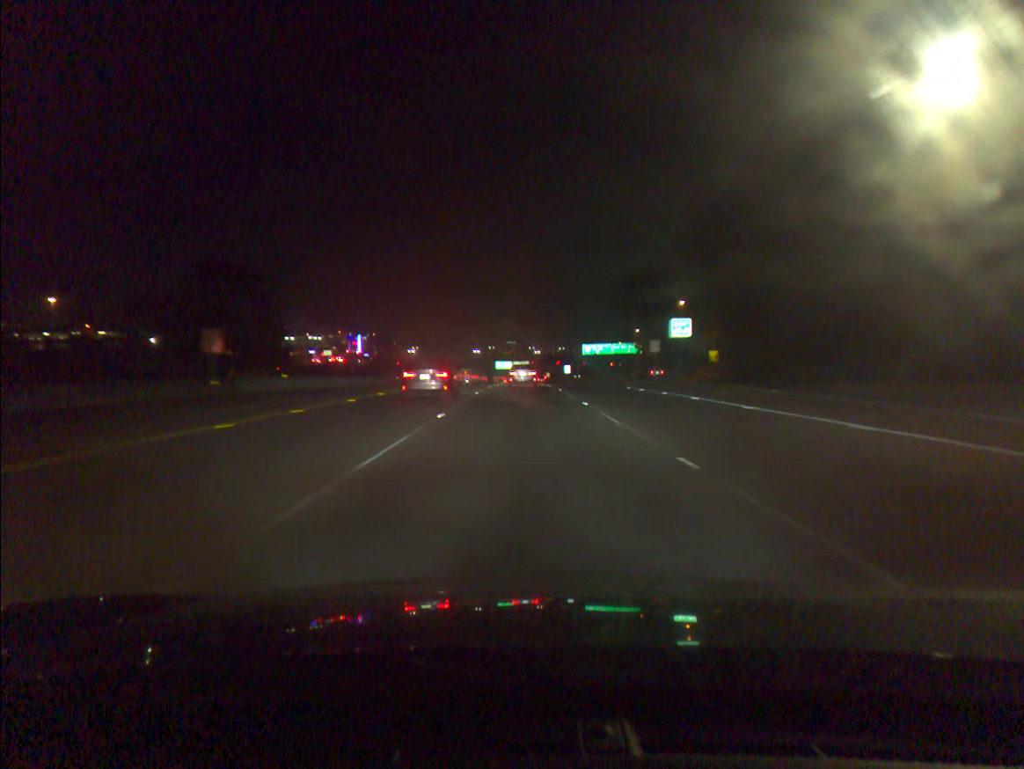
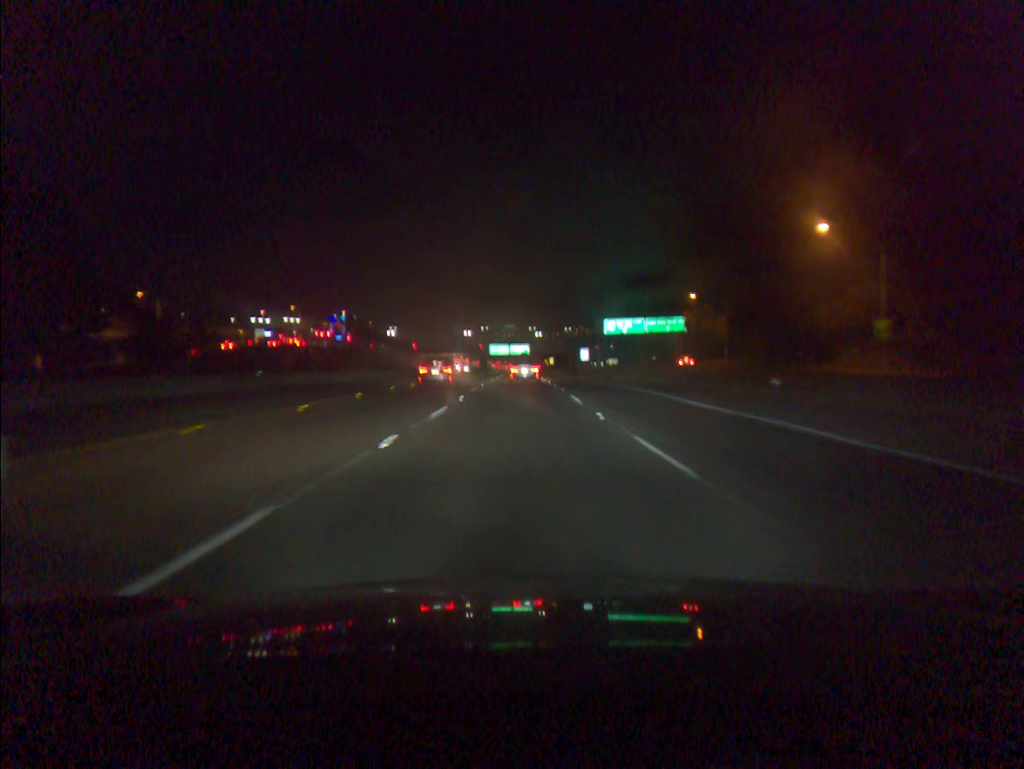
(+0.3, +50.7) m; 0°
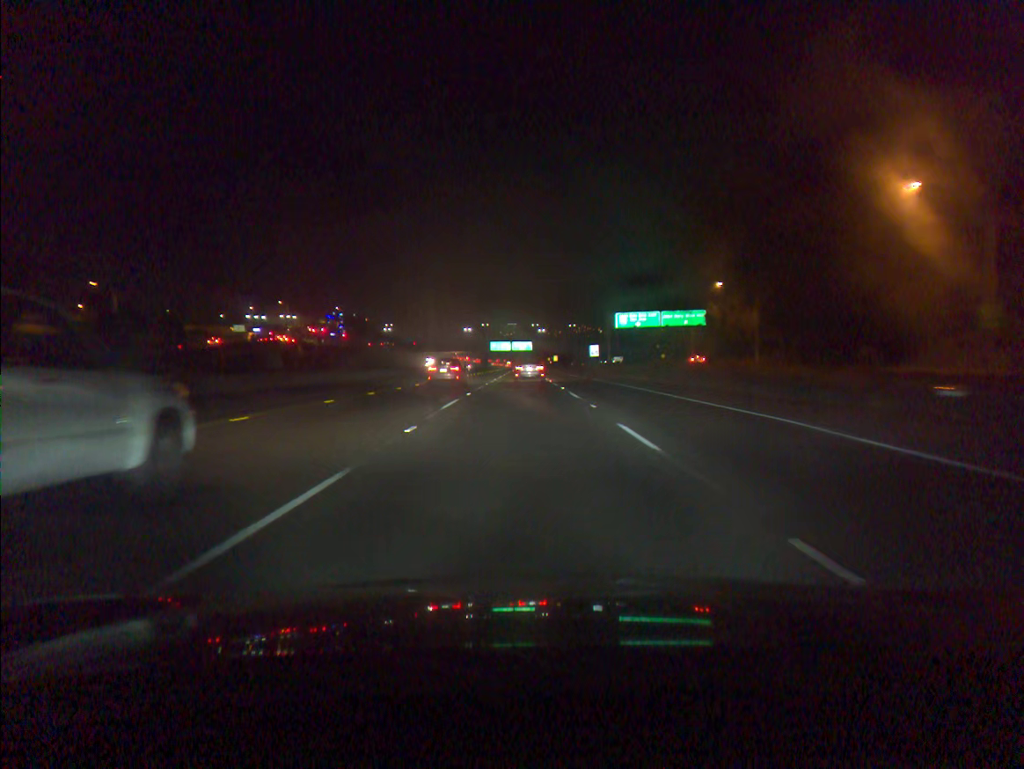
(0.0, +12.5) m; 0°
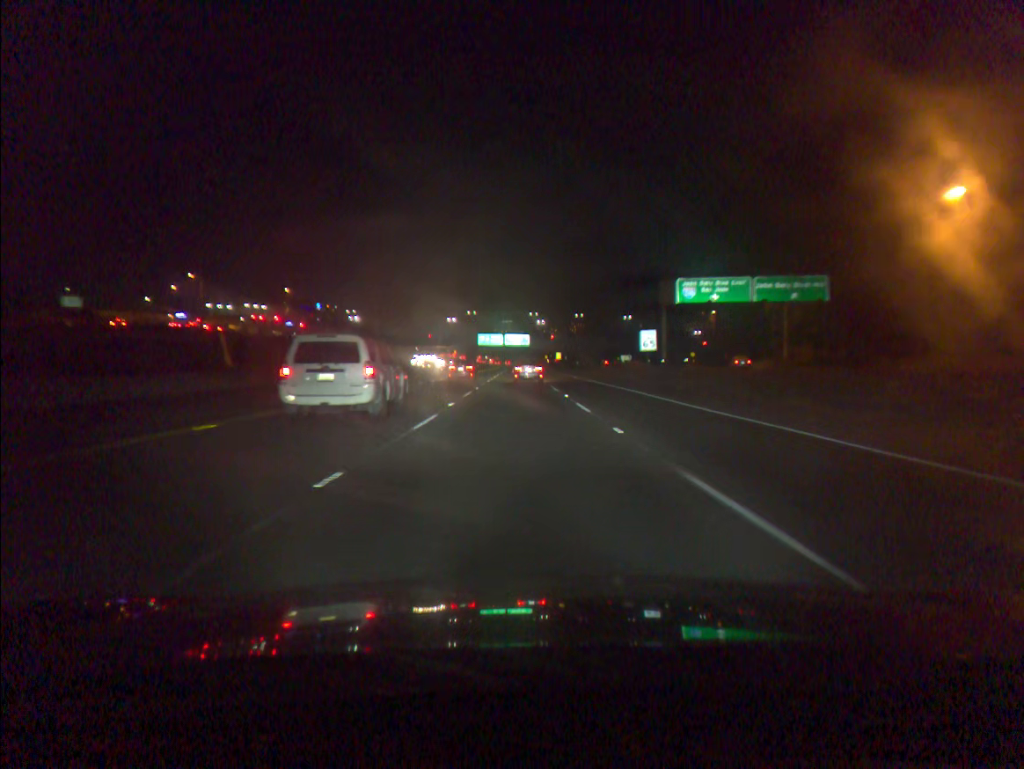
(0.0, +49.9) m; 0°
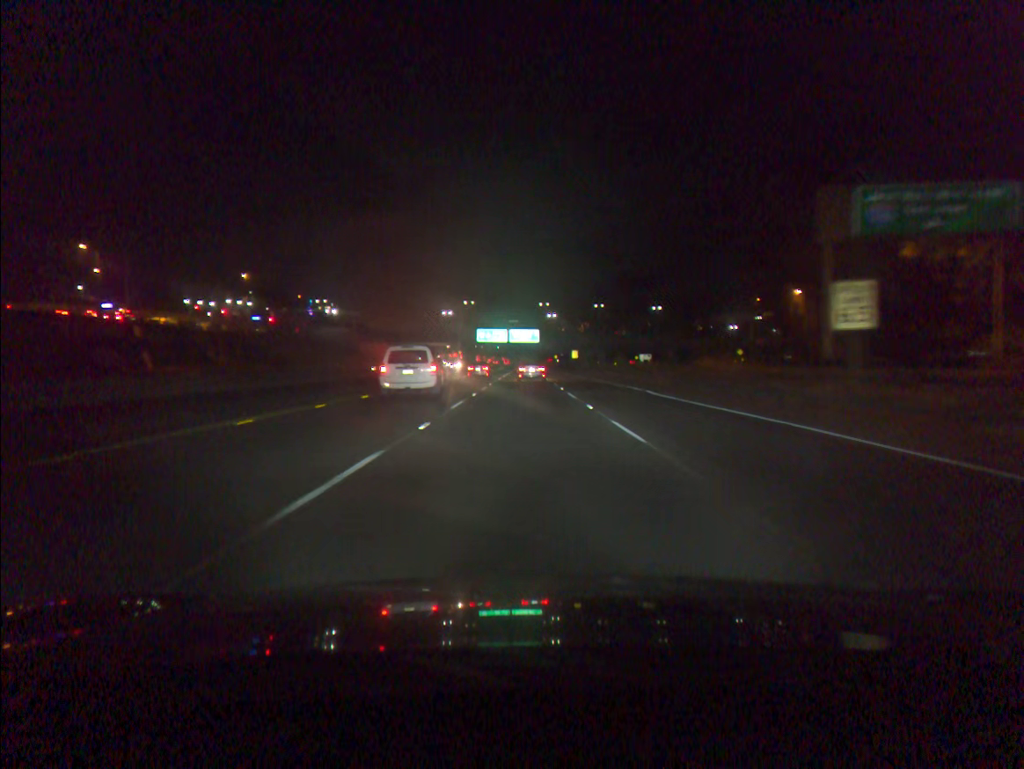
(-0.2, +37.5) m; 0°
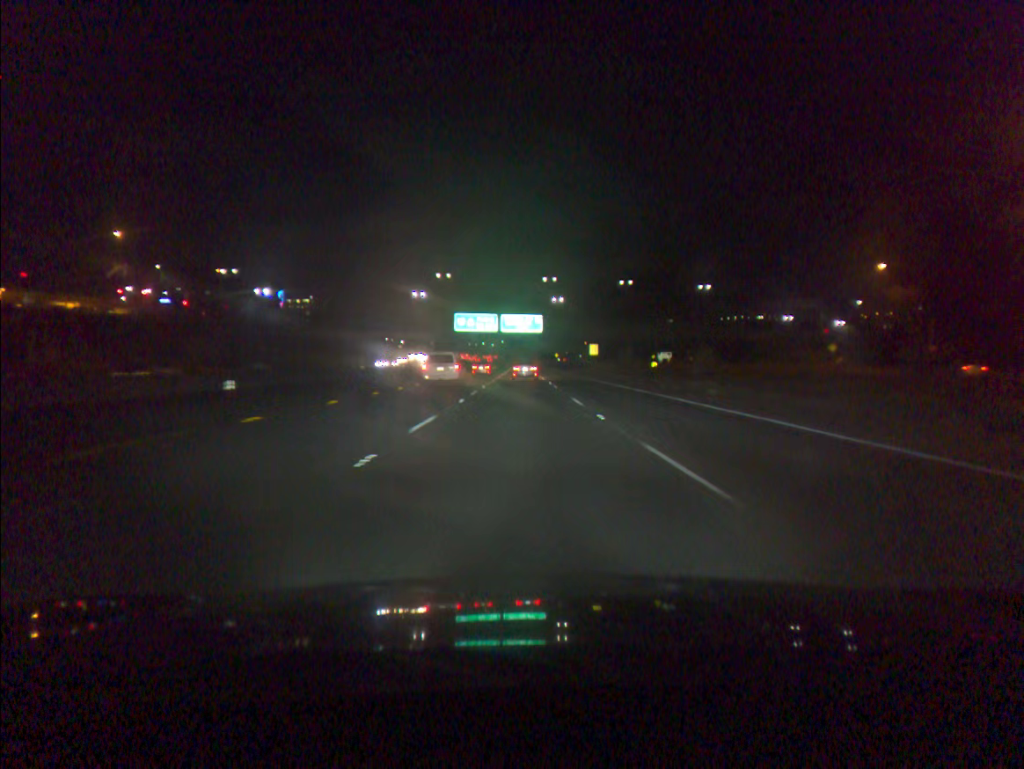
(+0.2, +50.8) m; 0°
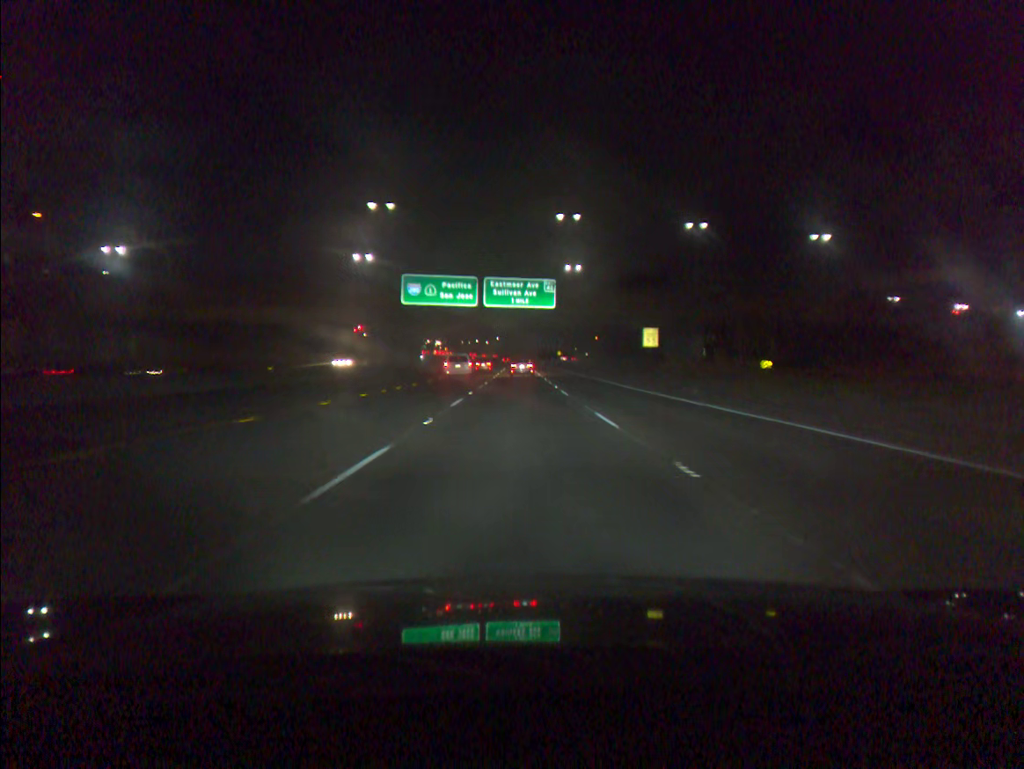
(0.0, +52.6) m; 0°
